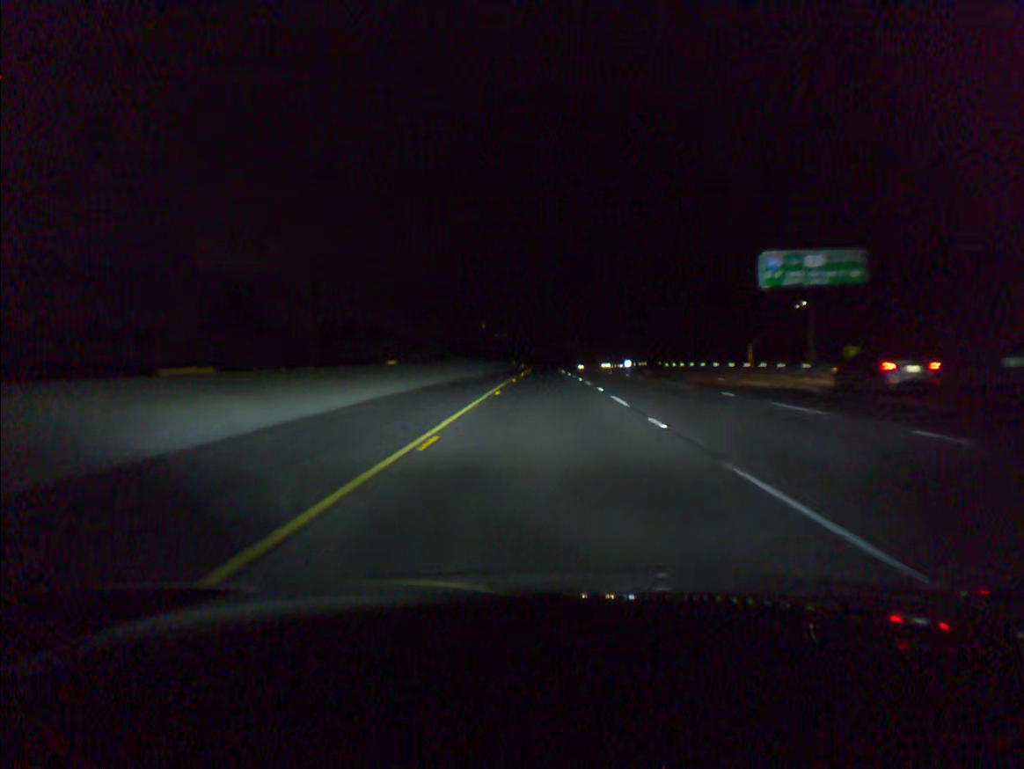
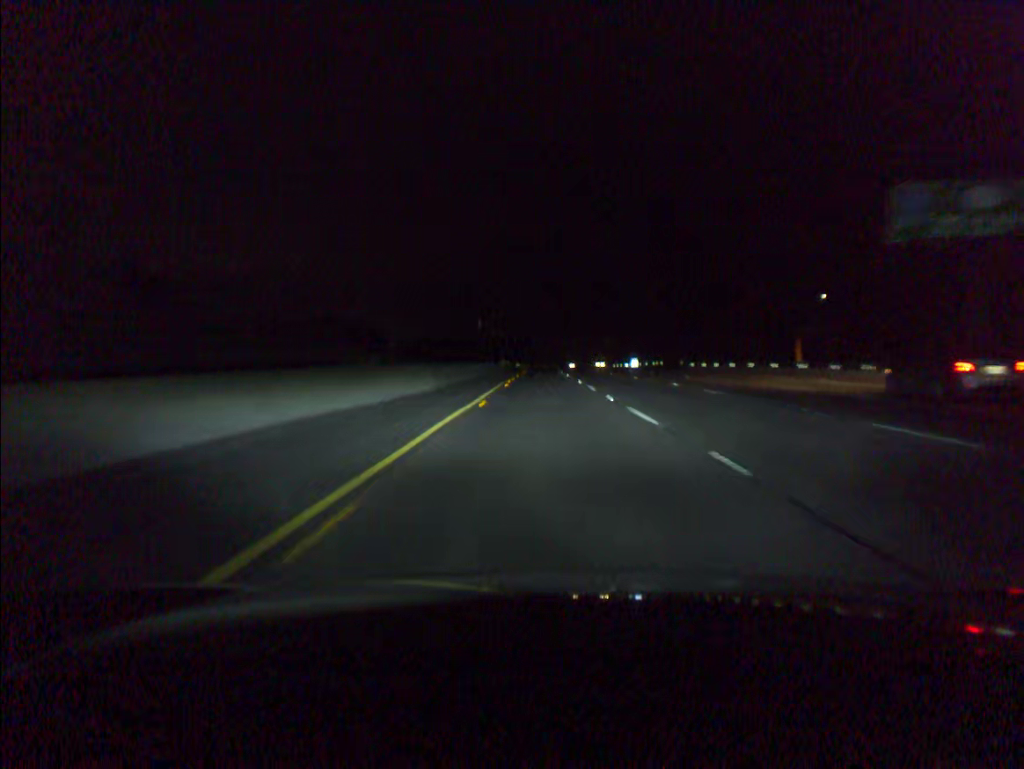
(0.0, +19.7) m; 0°
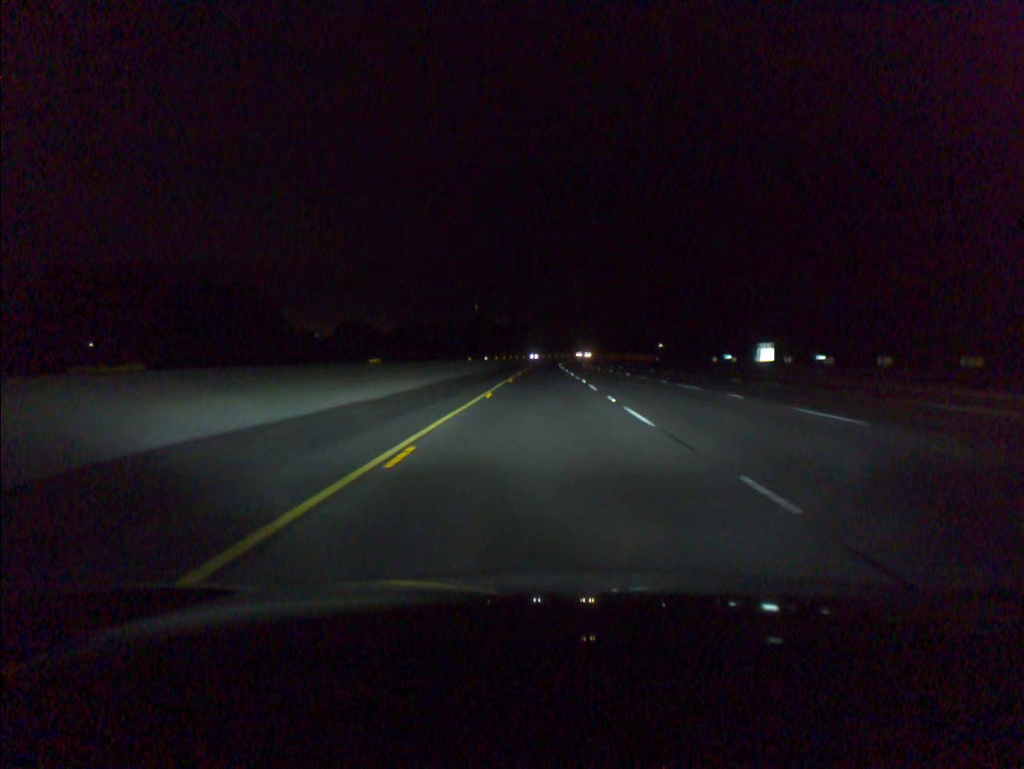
(-0.1, +99.0) m; 0°
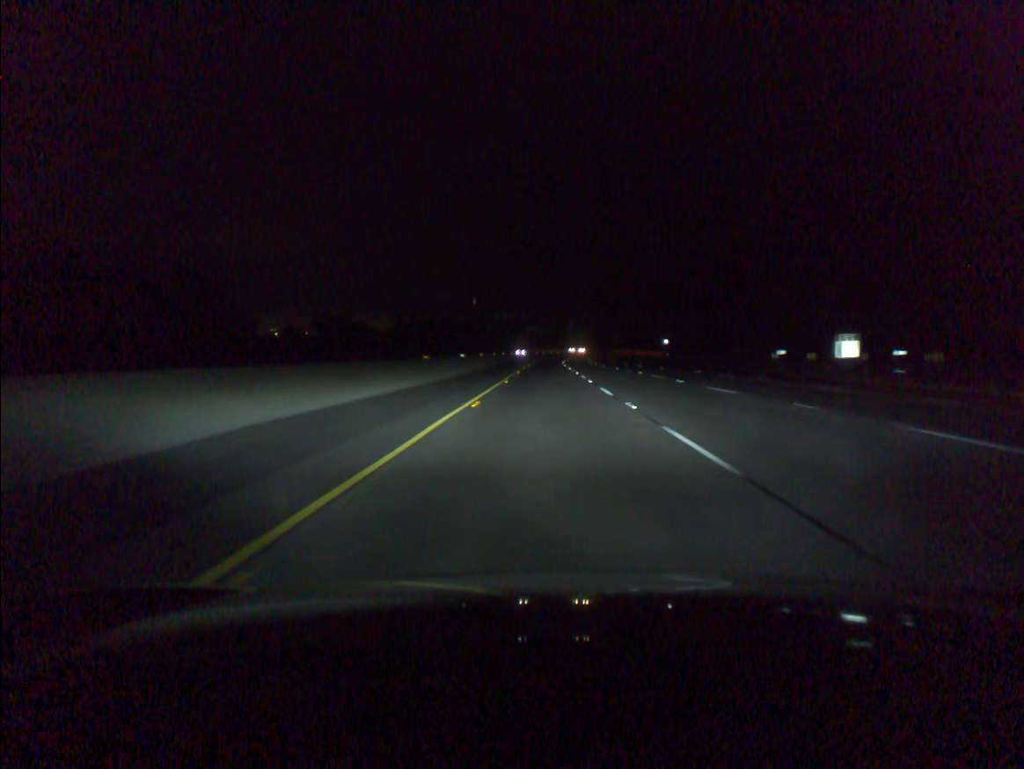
(0.0, +19.8) m; 0°
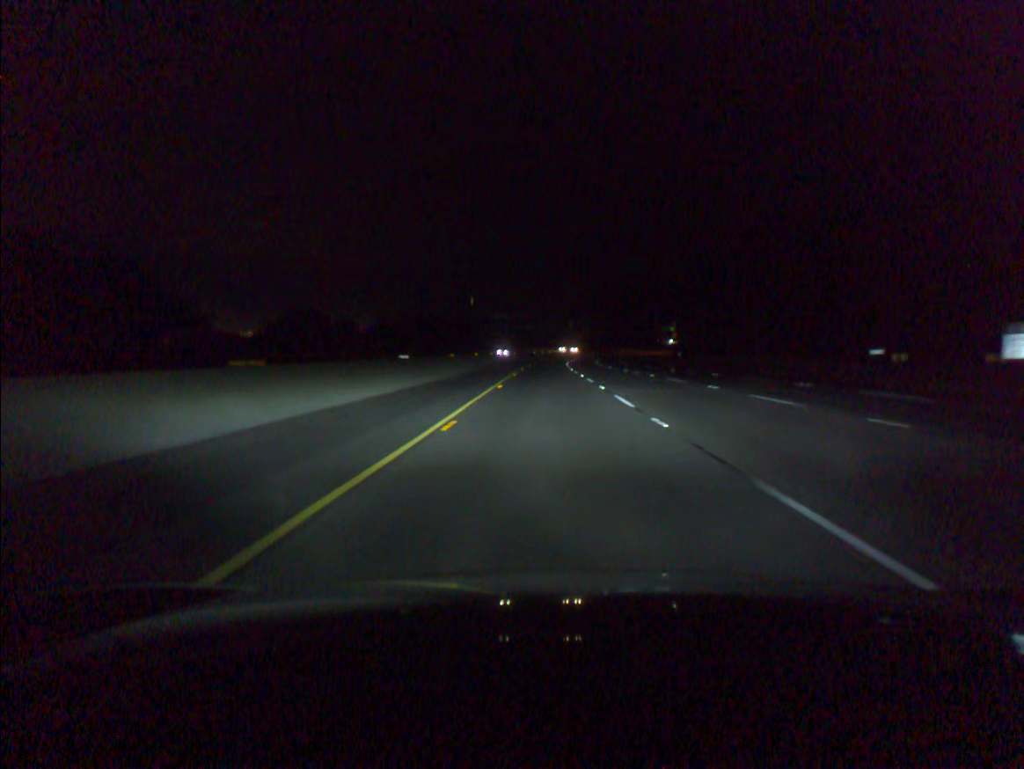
(0.0, +19.8) m; 0°
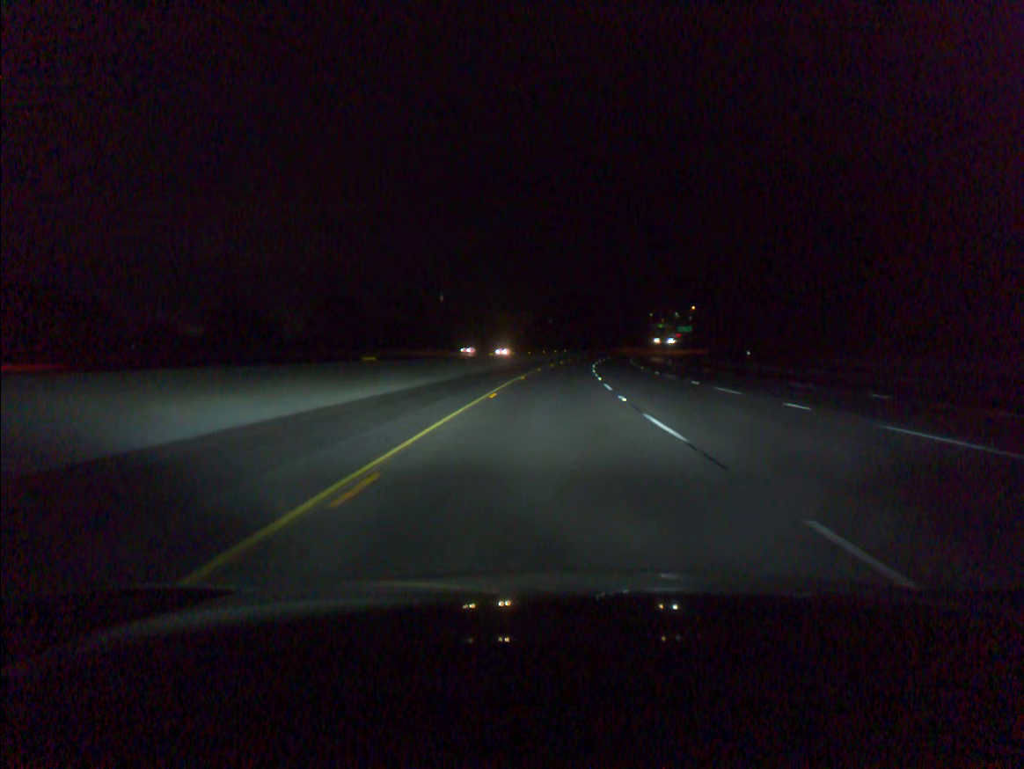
(+0.6, +79.2) m; +1°
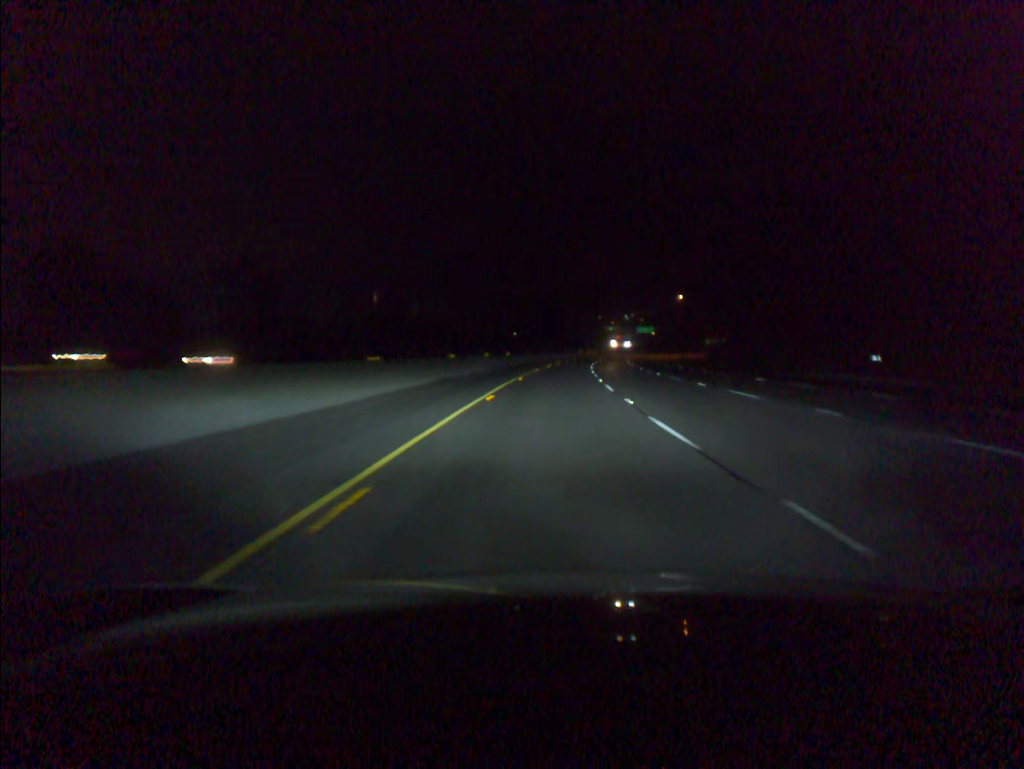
(+1.9, +59.3) m; +4°
